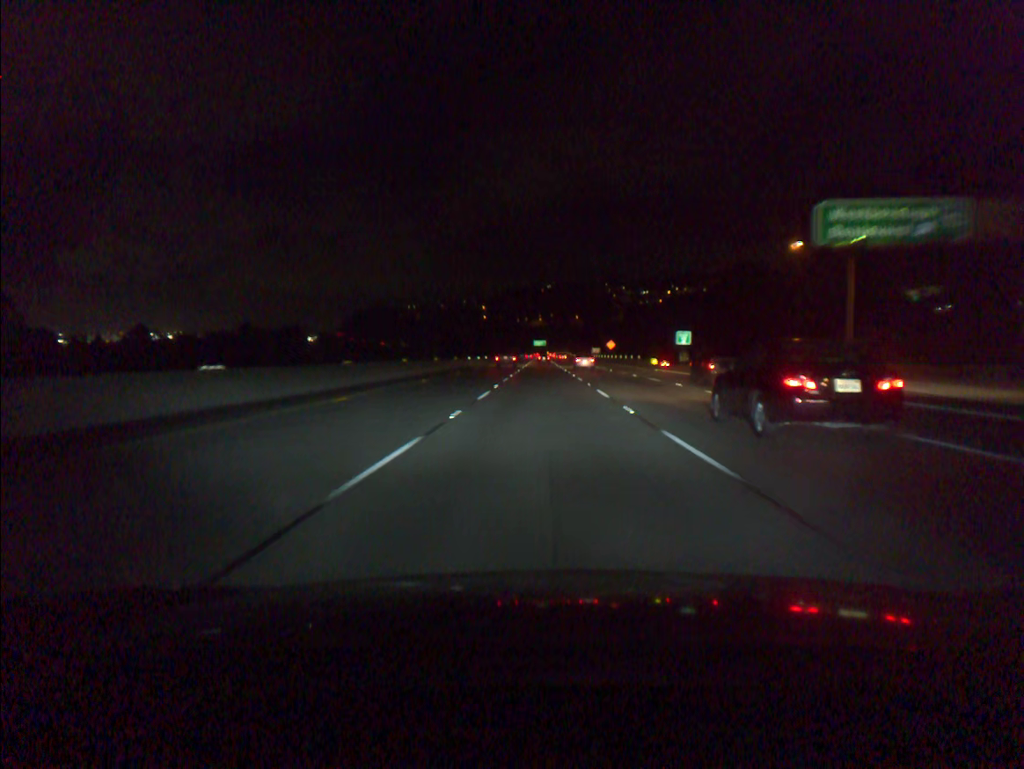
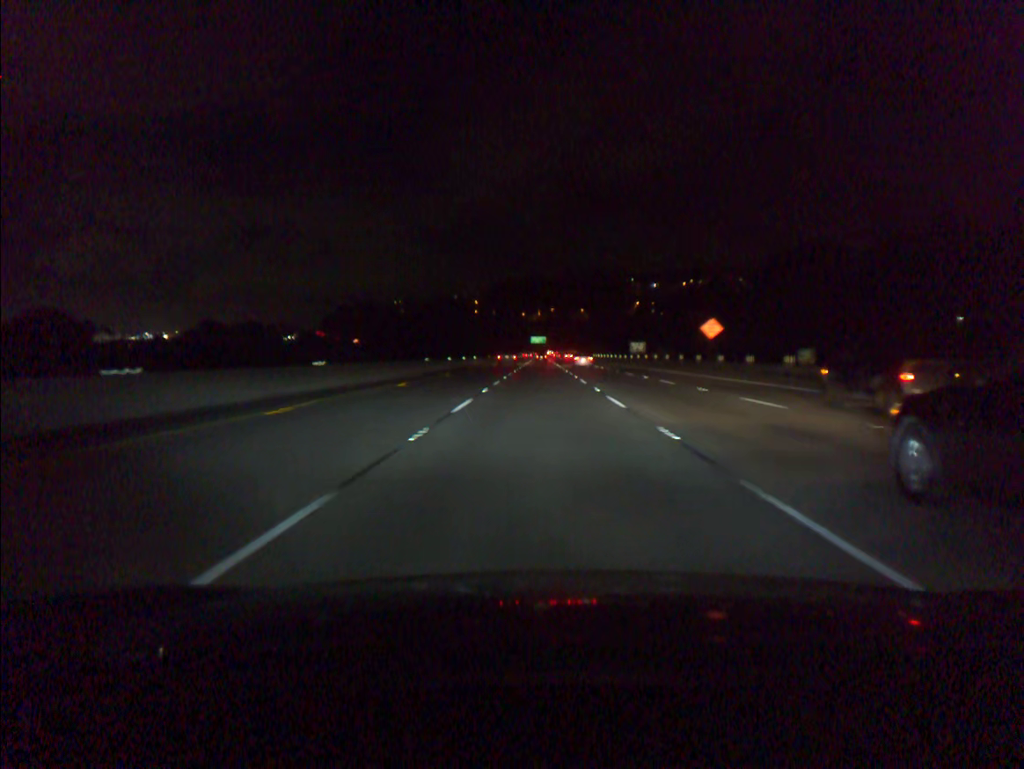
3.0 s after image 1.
(+0.2, +92.3) m; 0°
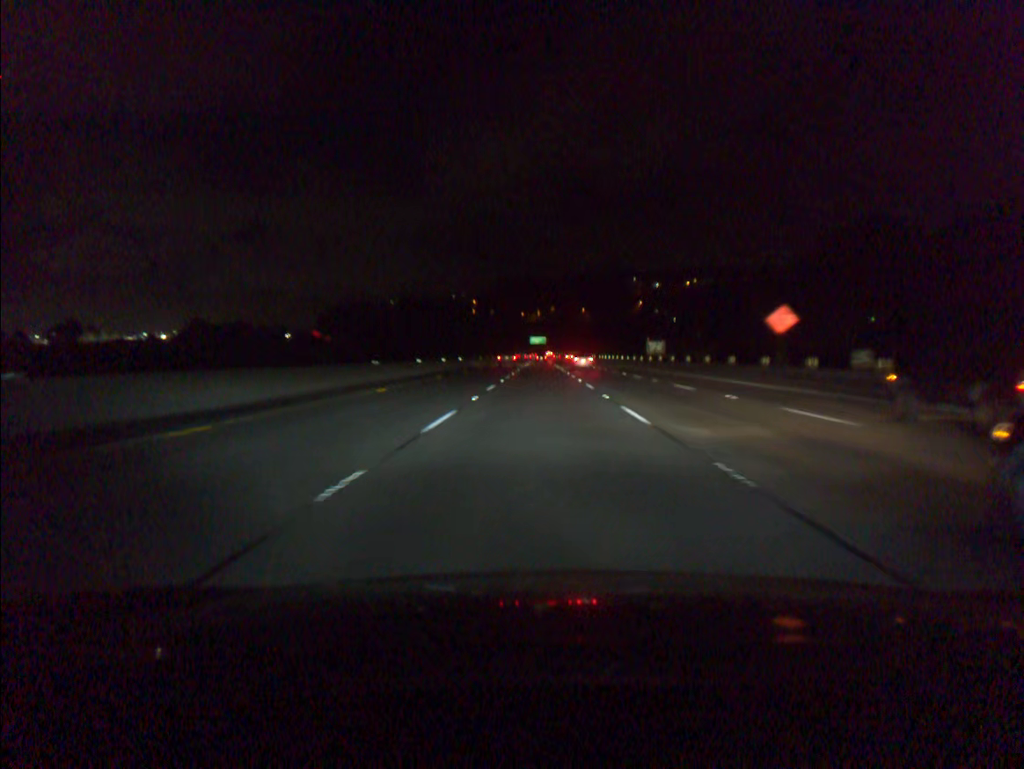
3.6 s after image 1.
(0.0, +18.5) m; 0°
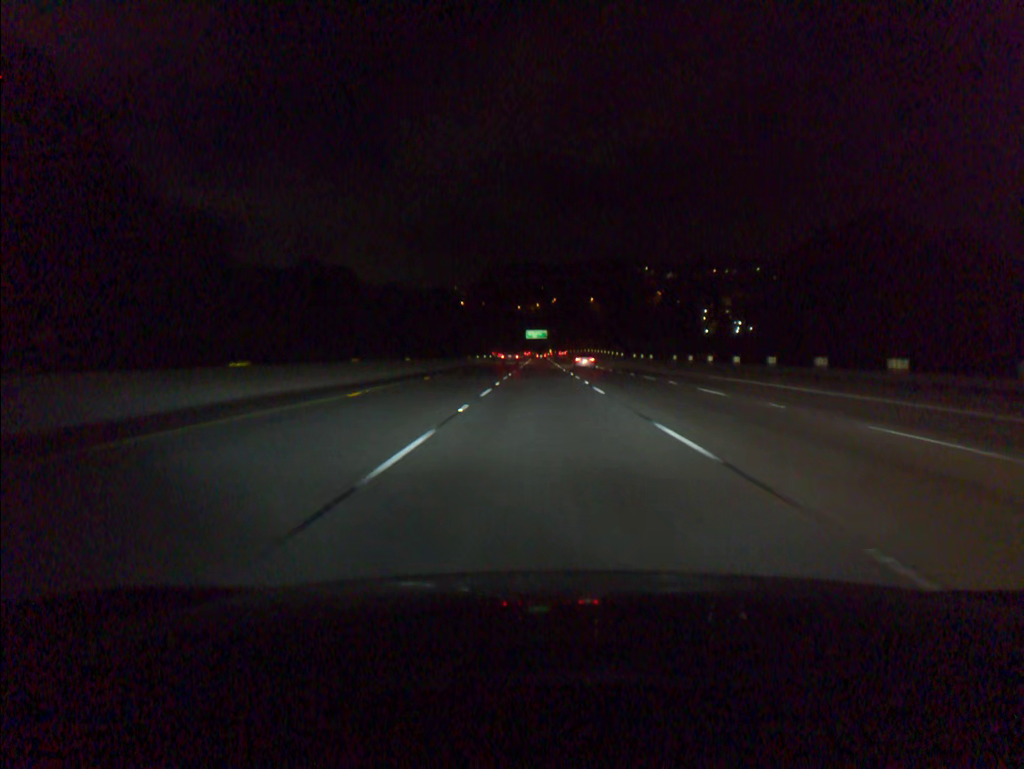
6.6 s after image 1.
(-0.1, +92.4) m; 0°
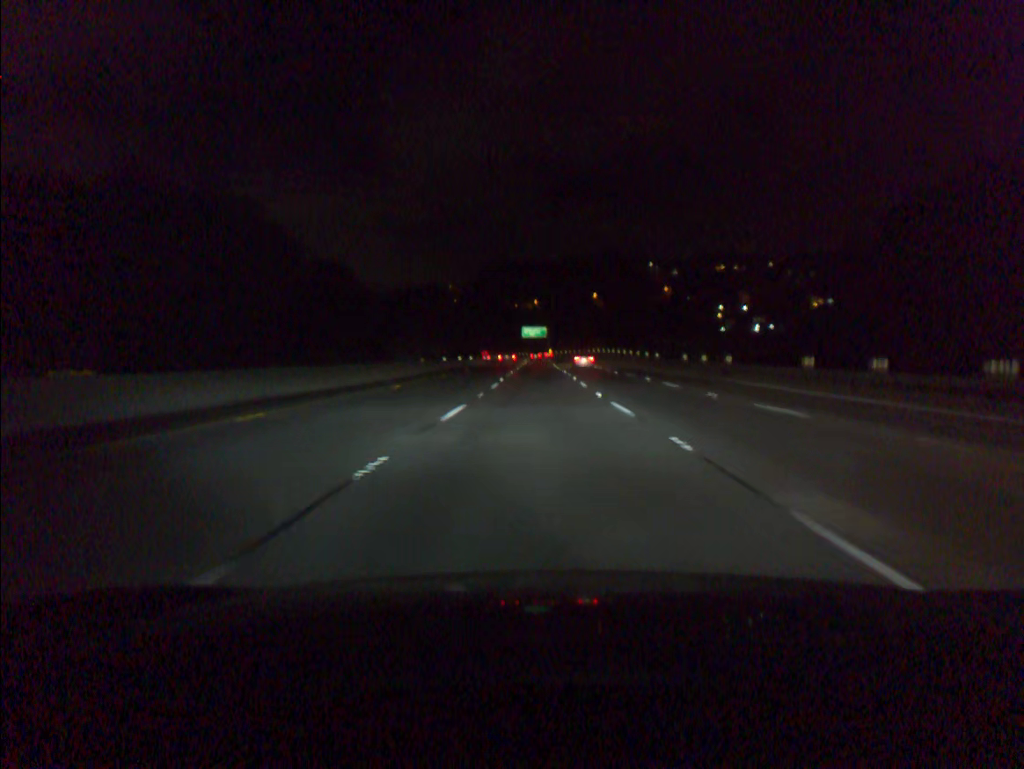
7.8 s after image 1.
(0.0, +36.9) m; 0°
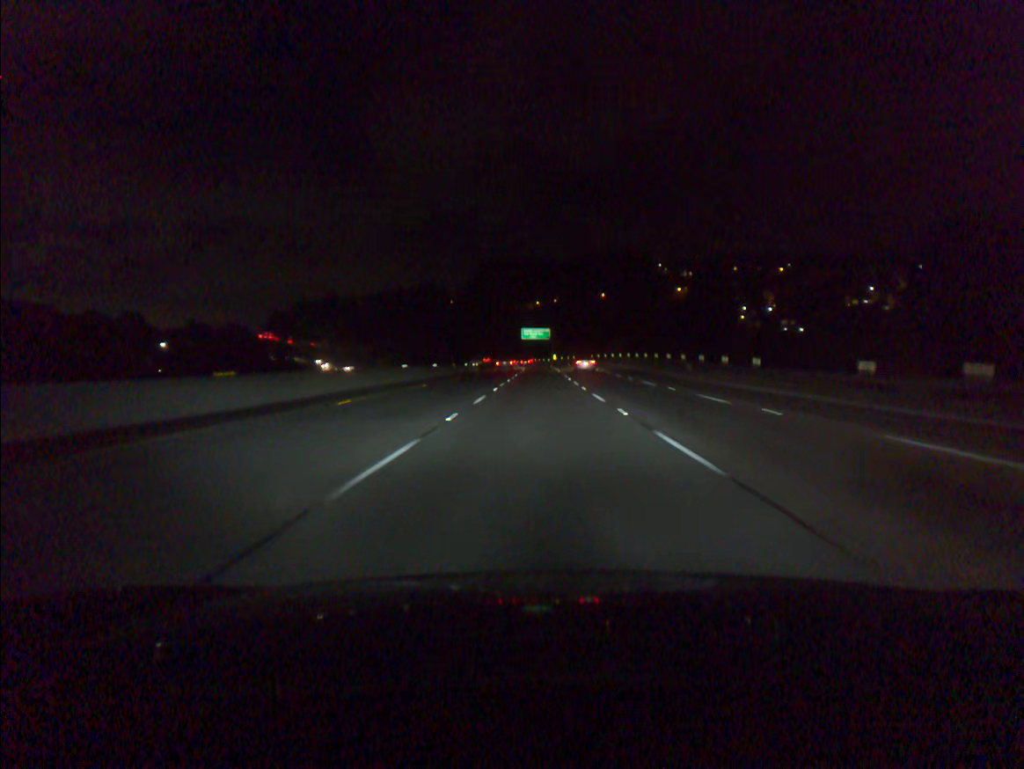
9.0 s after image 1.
(0.0, +36.9) m; 0°
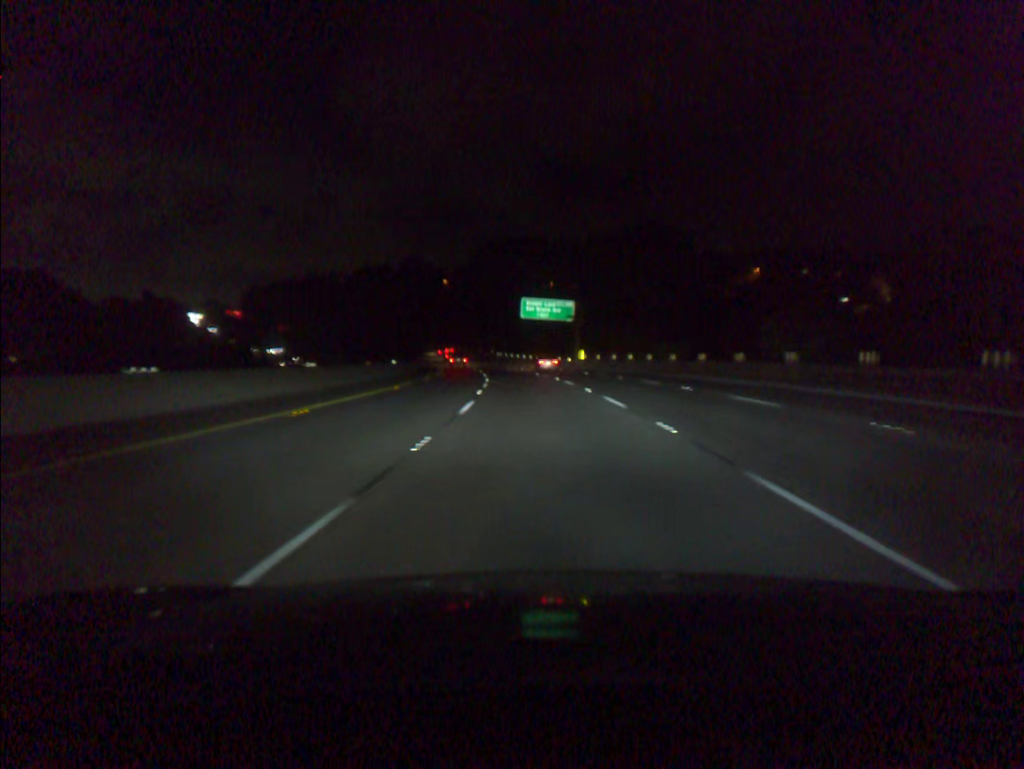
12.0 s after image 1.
(-0.2, +92.3) m; -1°
